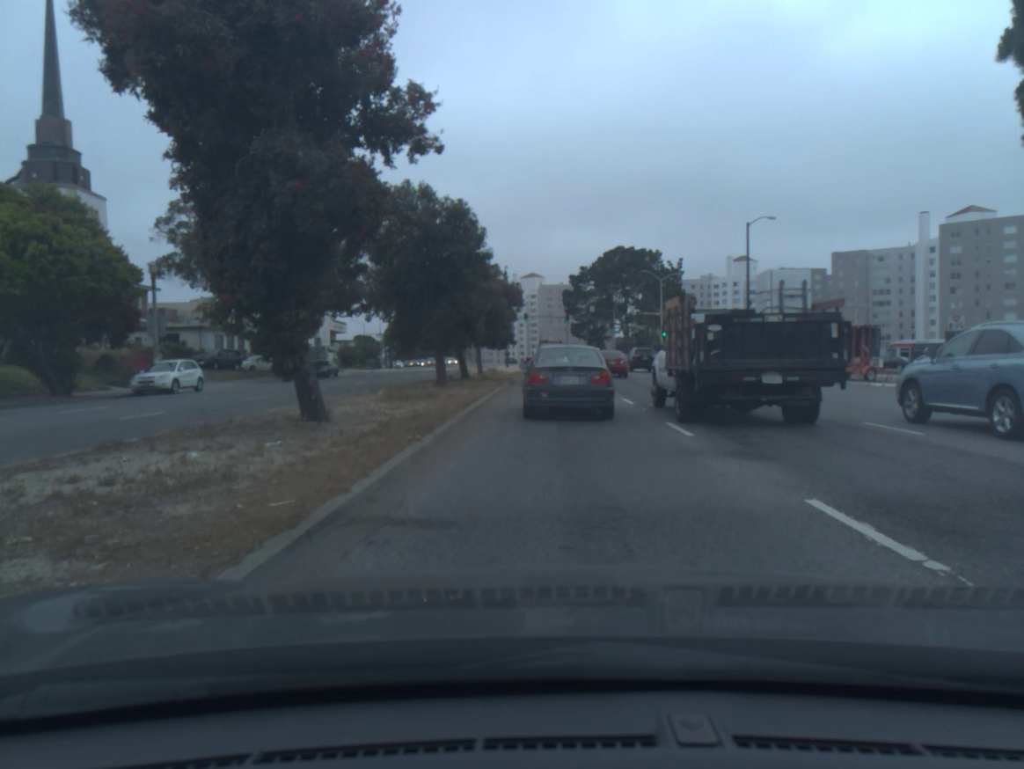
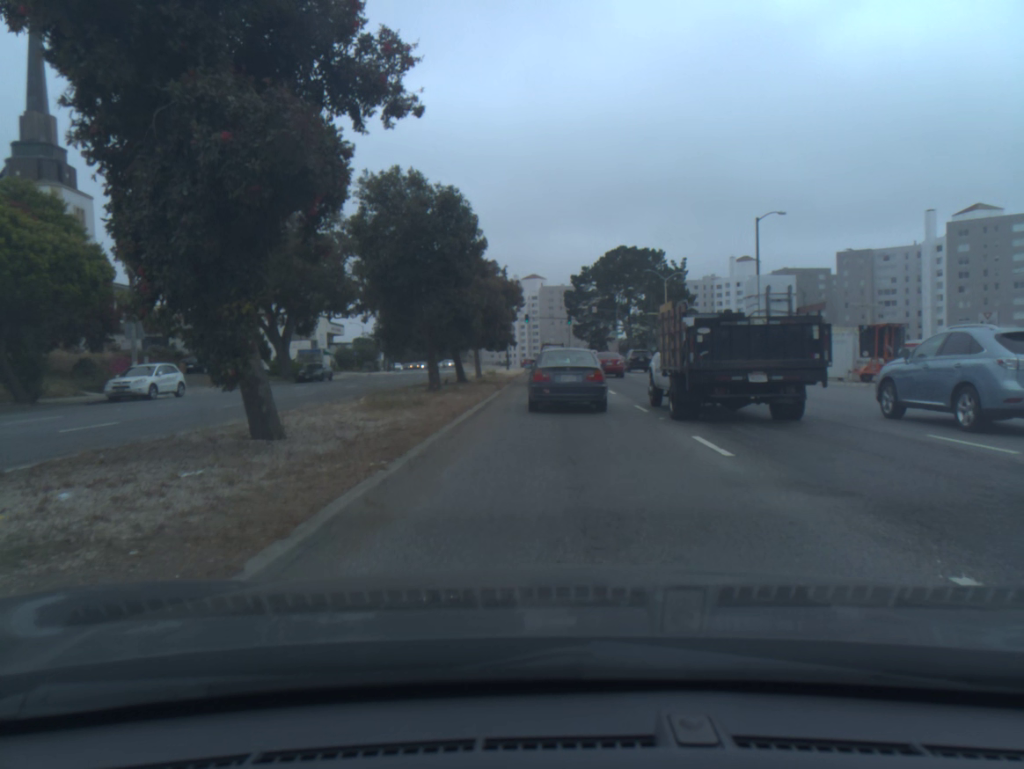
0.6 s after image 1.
(0.0, +2.2) m; 0°
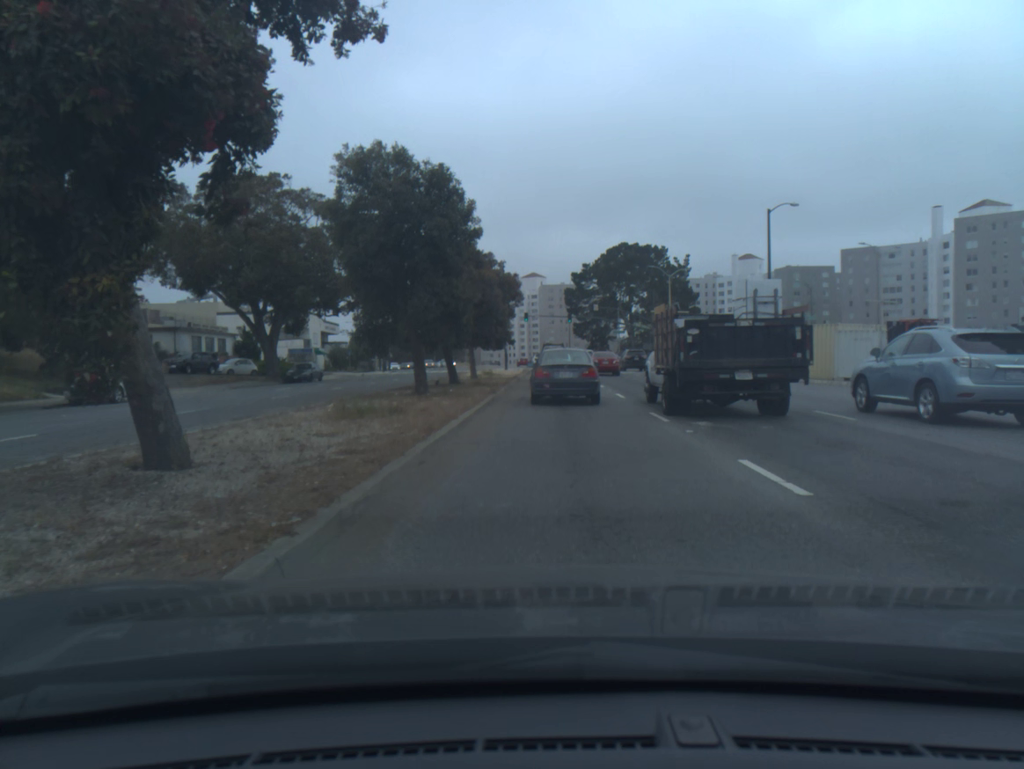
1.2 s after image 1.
(0.0, +2.7) m; 0°
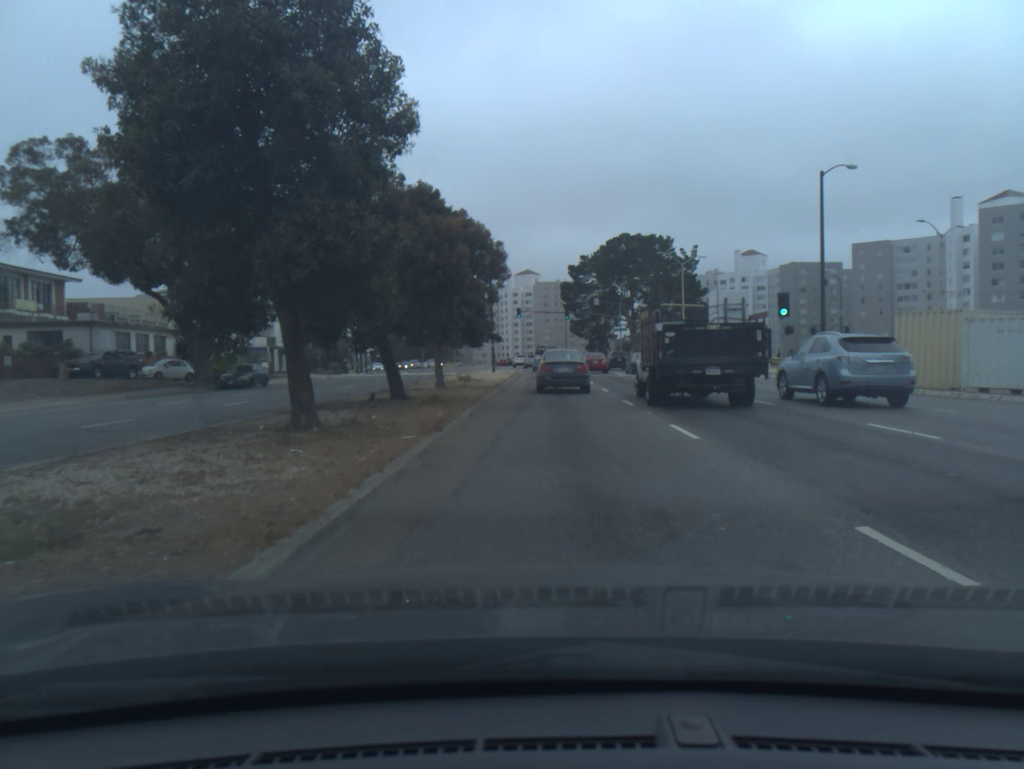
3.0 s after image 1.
(+0.1, +10.9) m; +1°
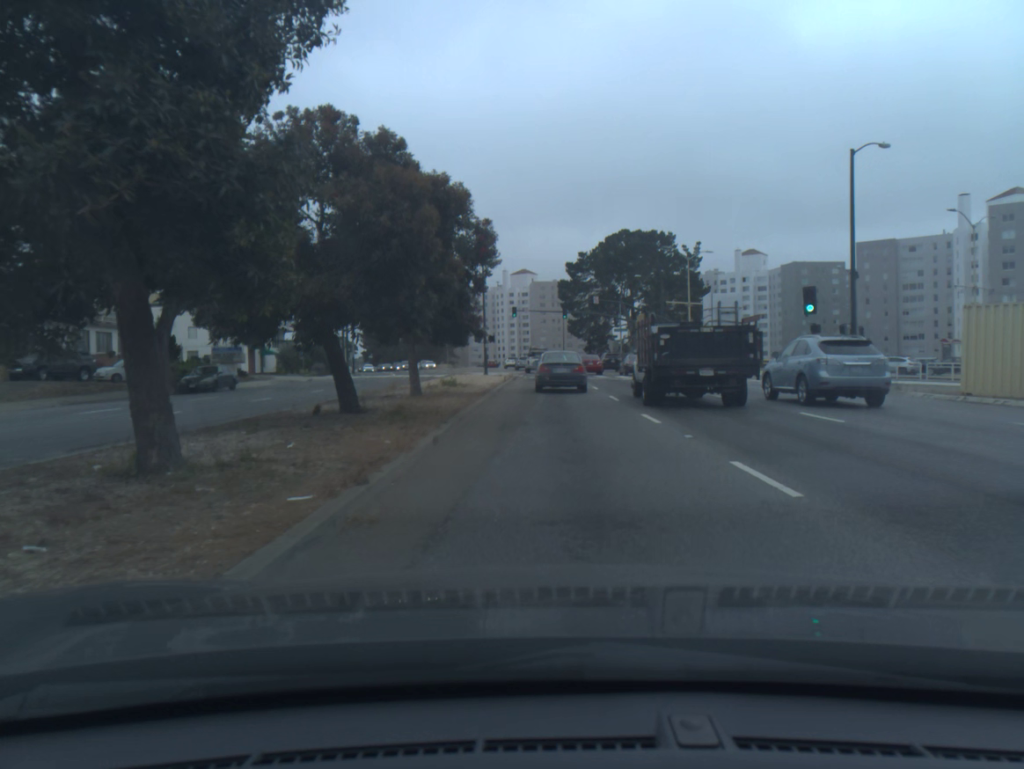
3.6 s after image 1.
(0.0, +4.5) m; 0°
